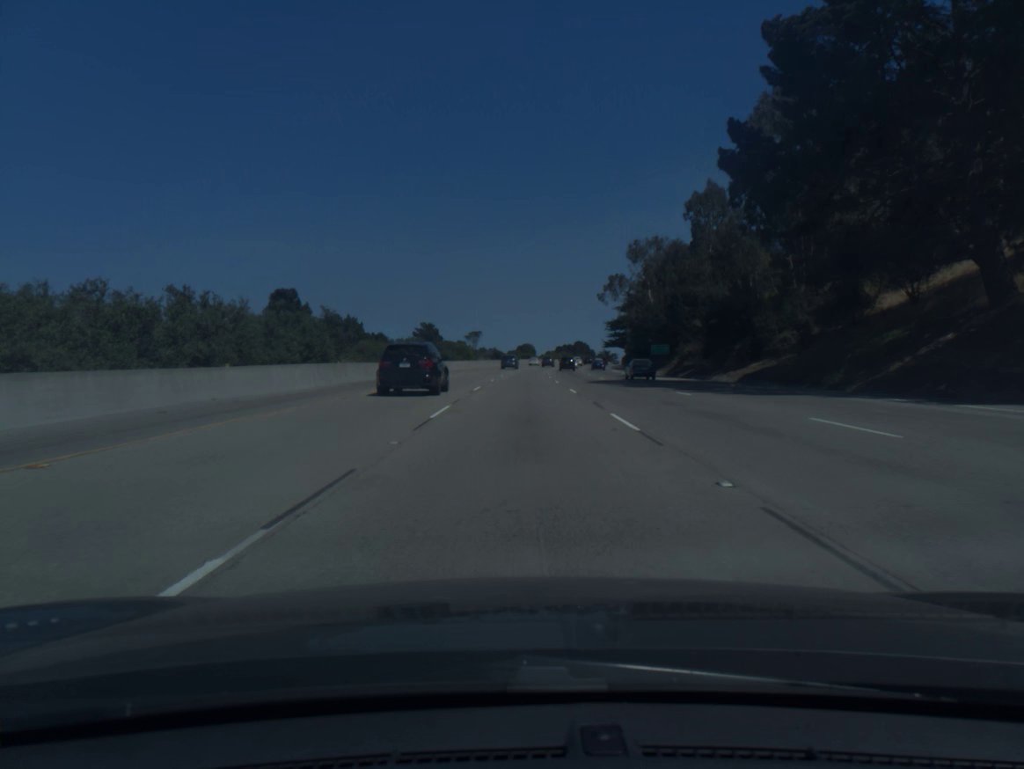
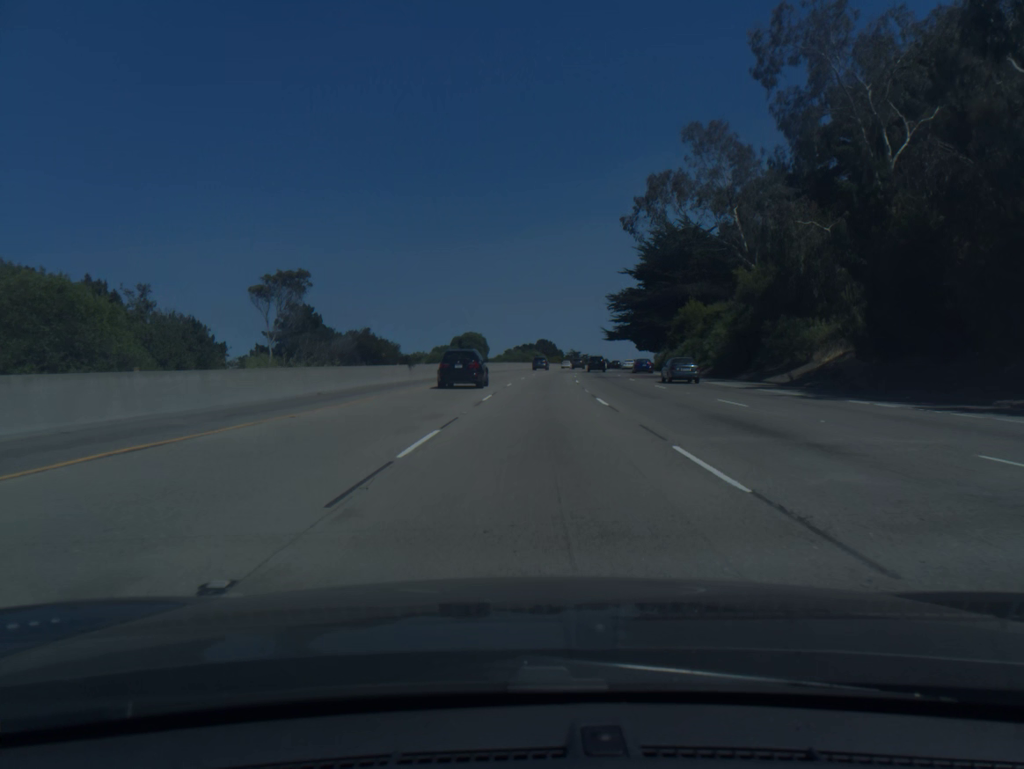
(+1.5, +93.5) m; +3°
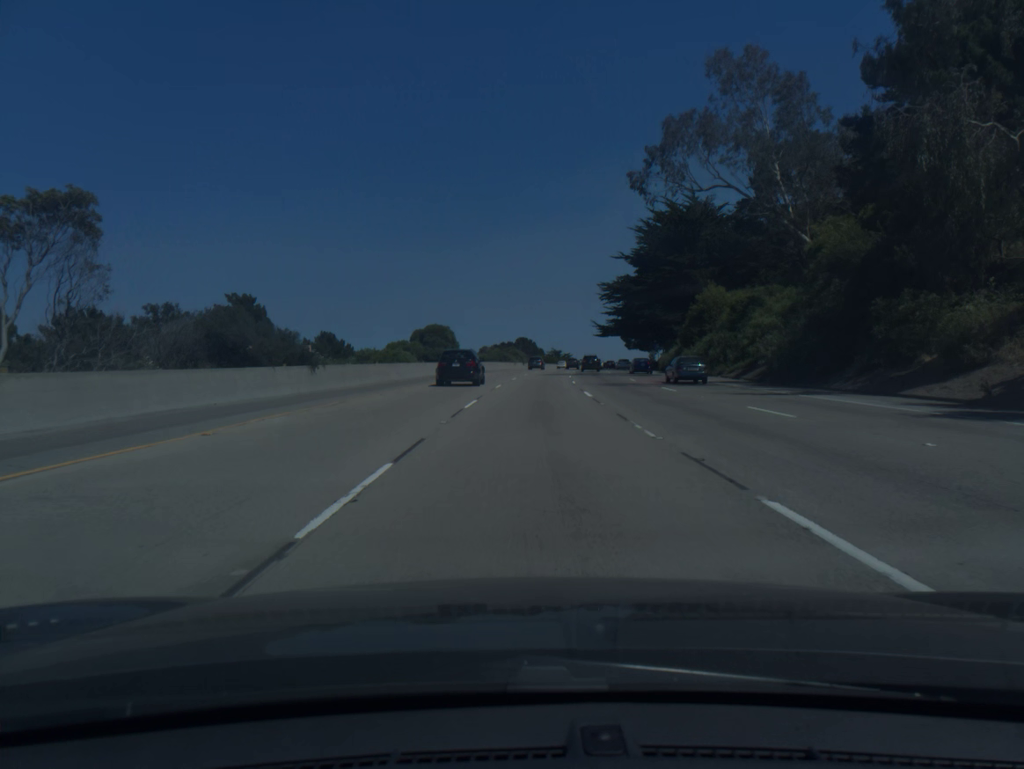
(+0.2, +18.8) m; +1°
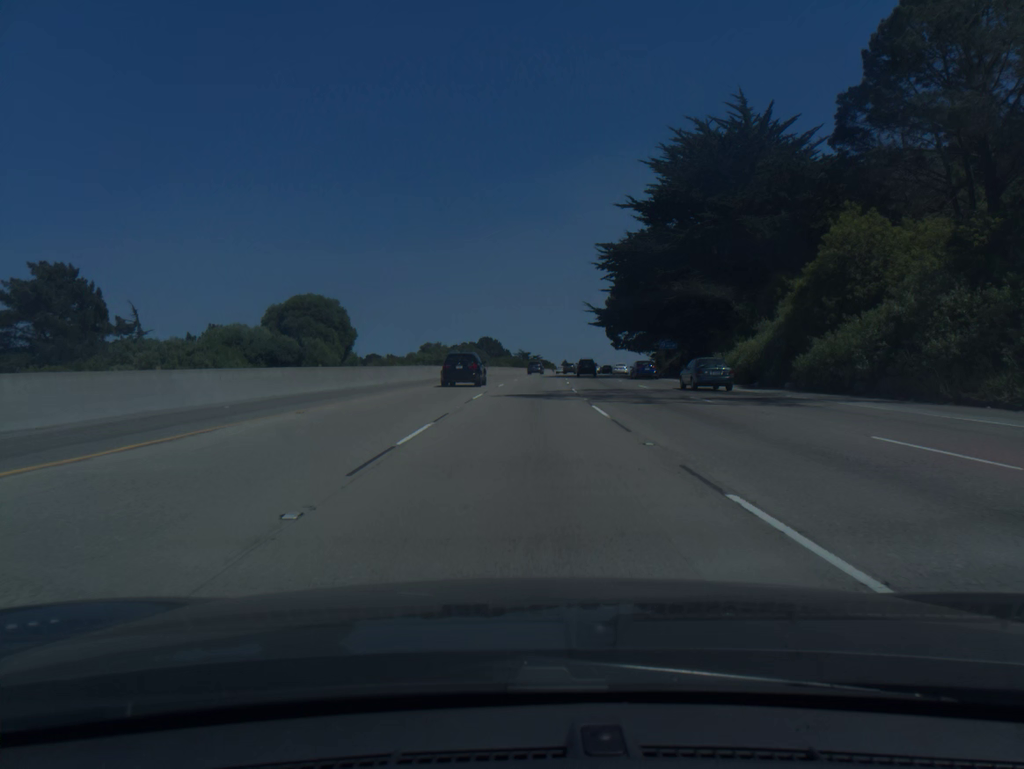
(+0.9, +37.6) m; +3°
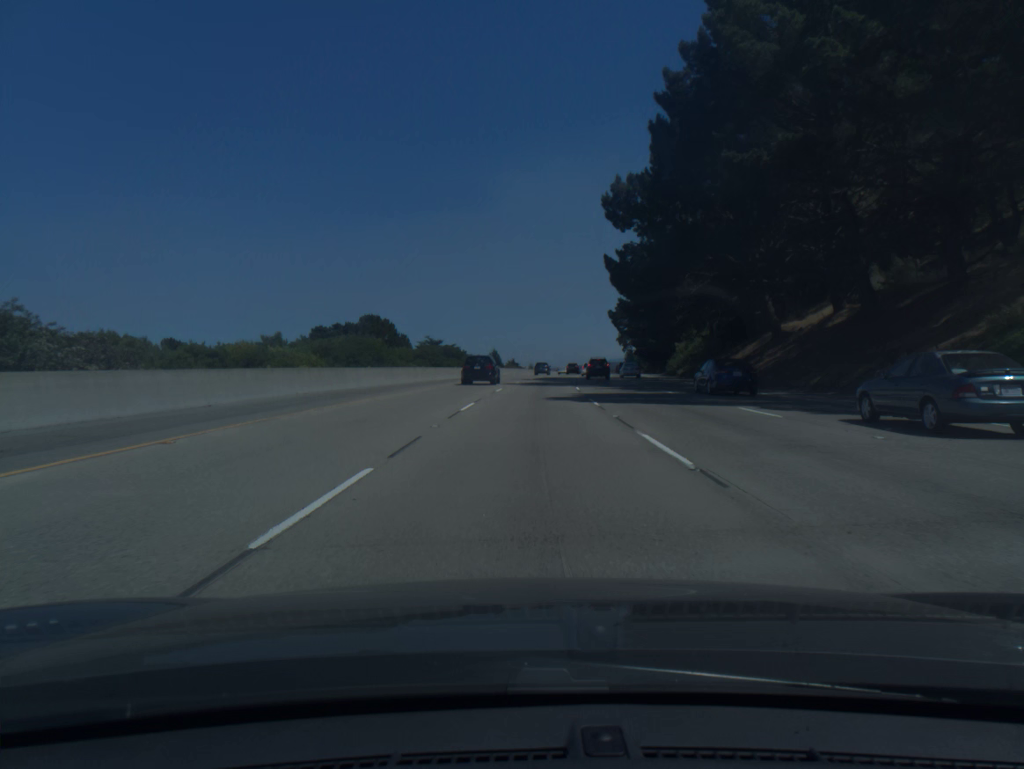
(+4.5, +94.0) m; +6°
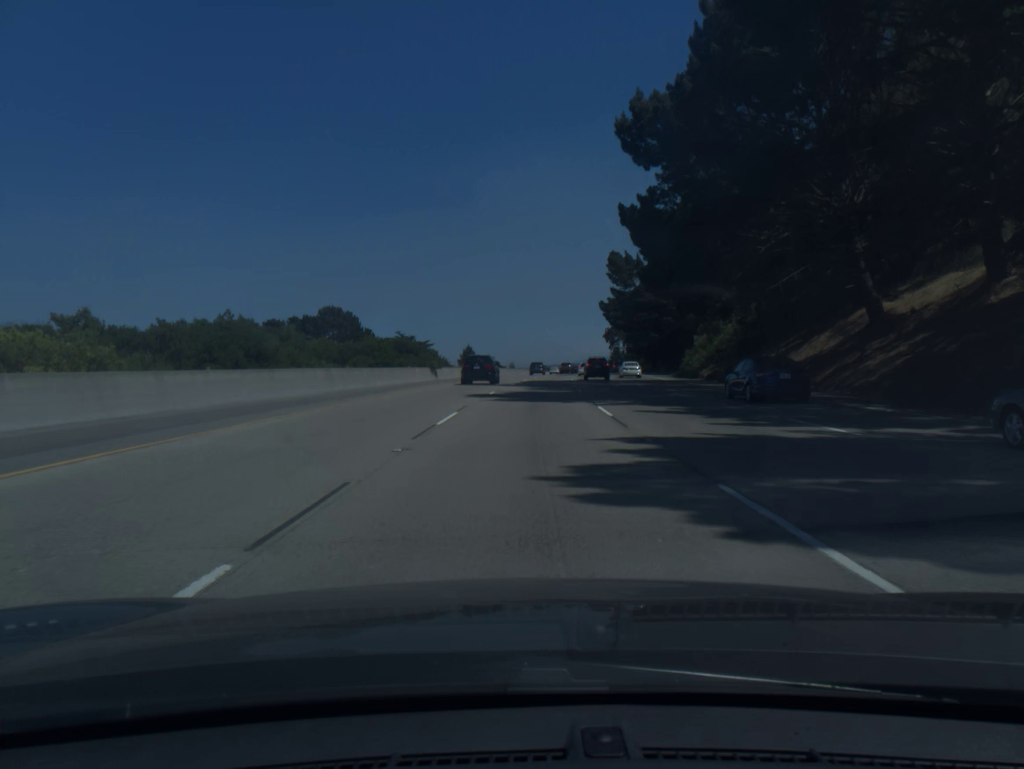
(+0.2, +18.9) m; +1°
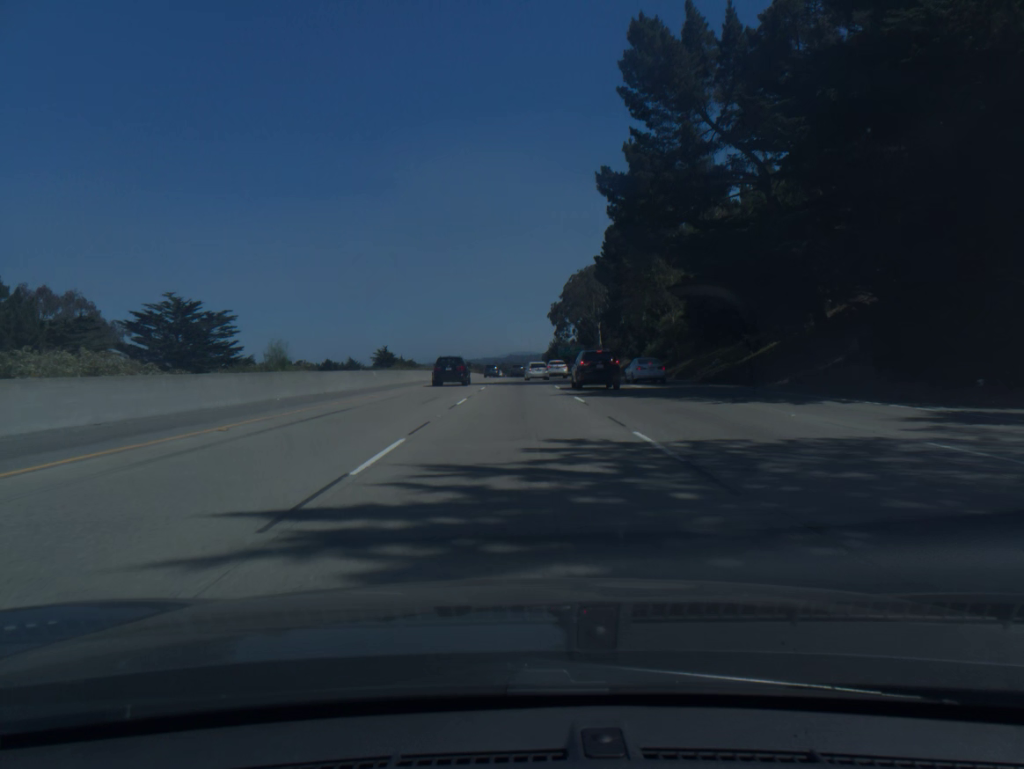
(+5.1, +94.5) m; +6°
